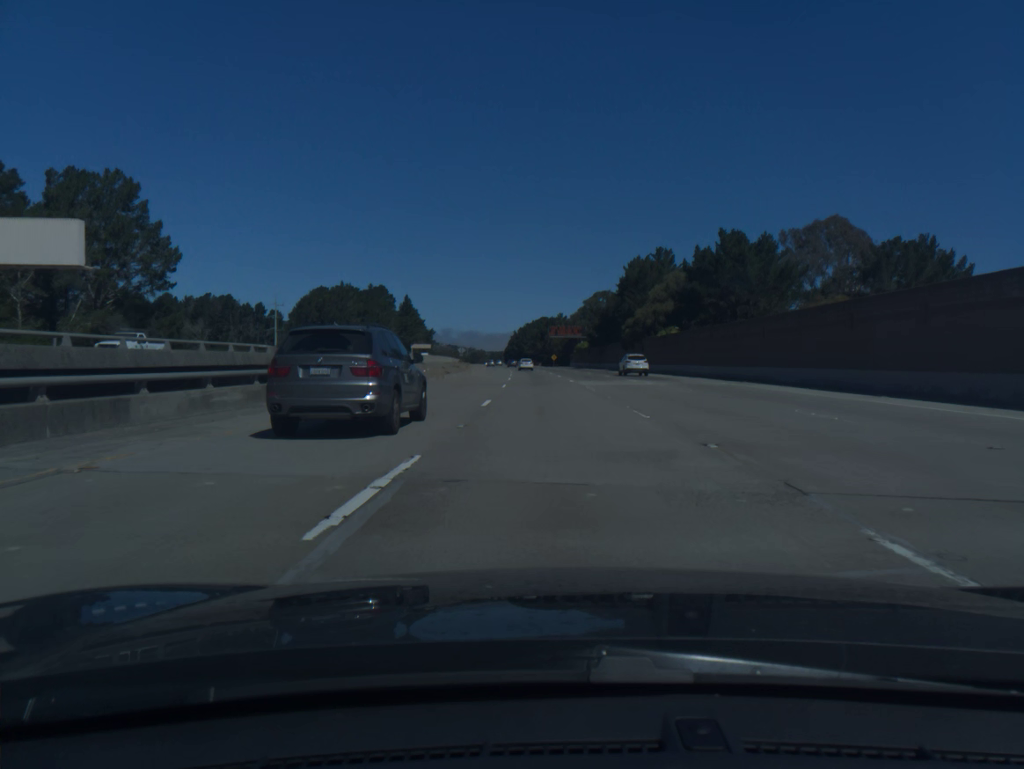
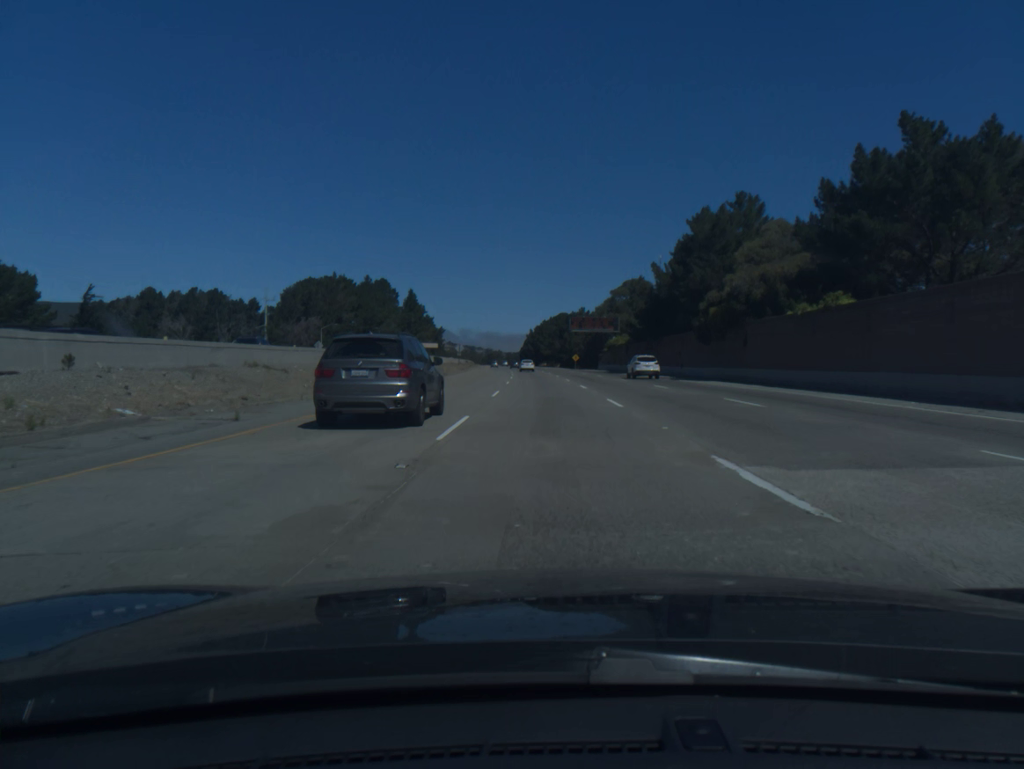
(-0.4, +37.8) m; -1°
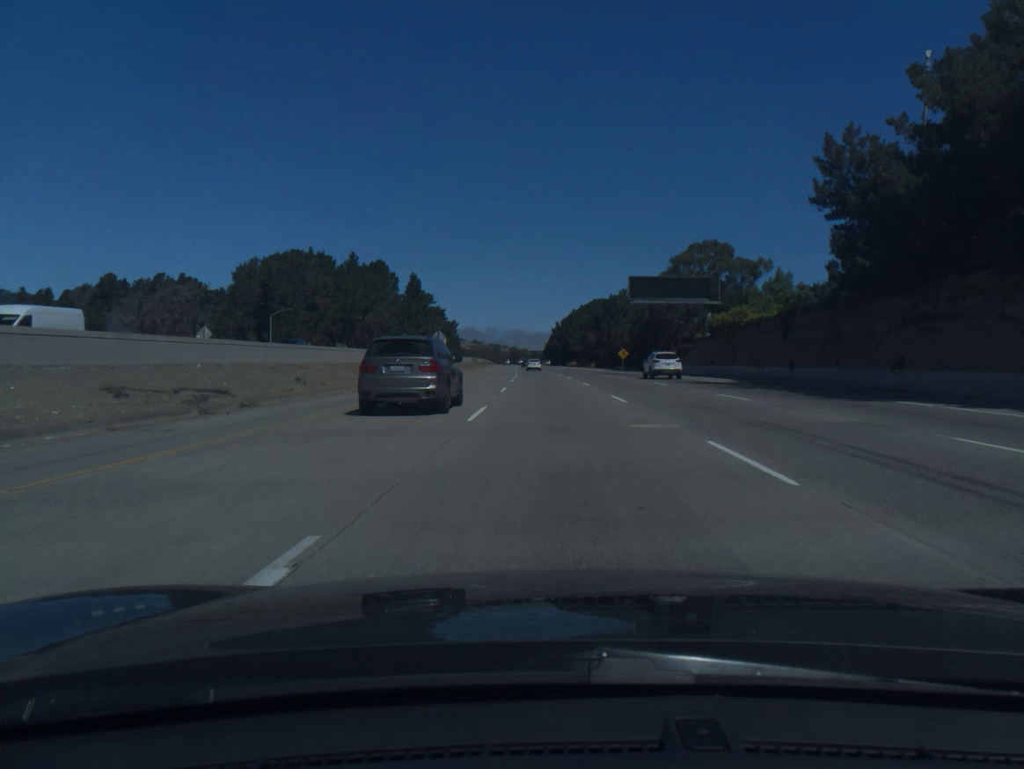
(-1.0, +56.7) m; -2°
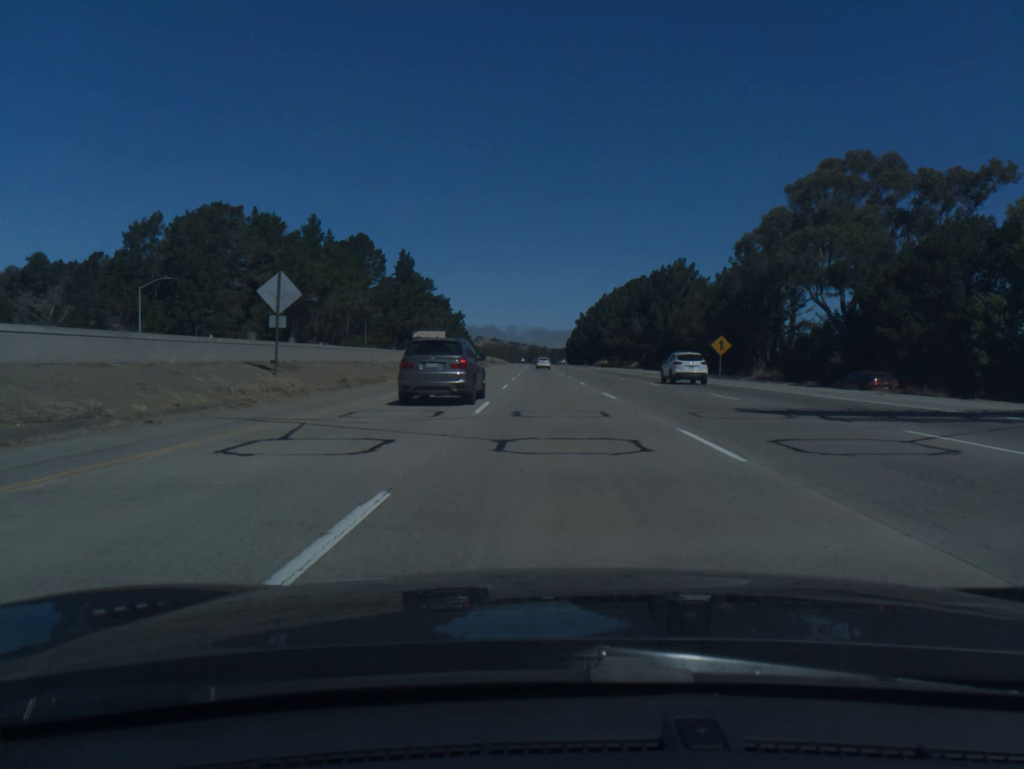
(-0.8, +56.7) m; -1°
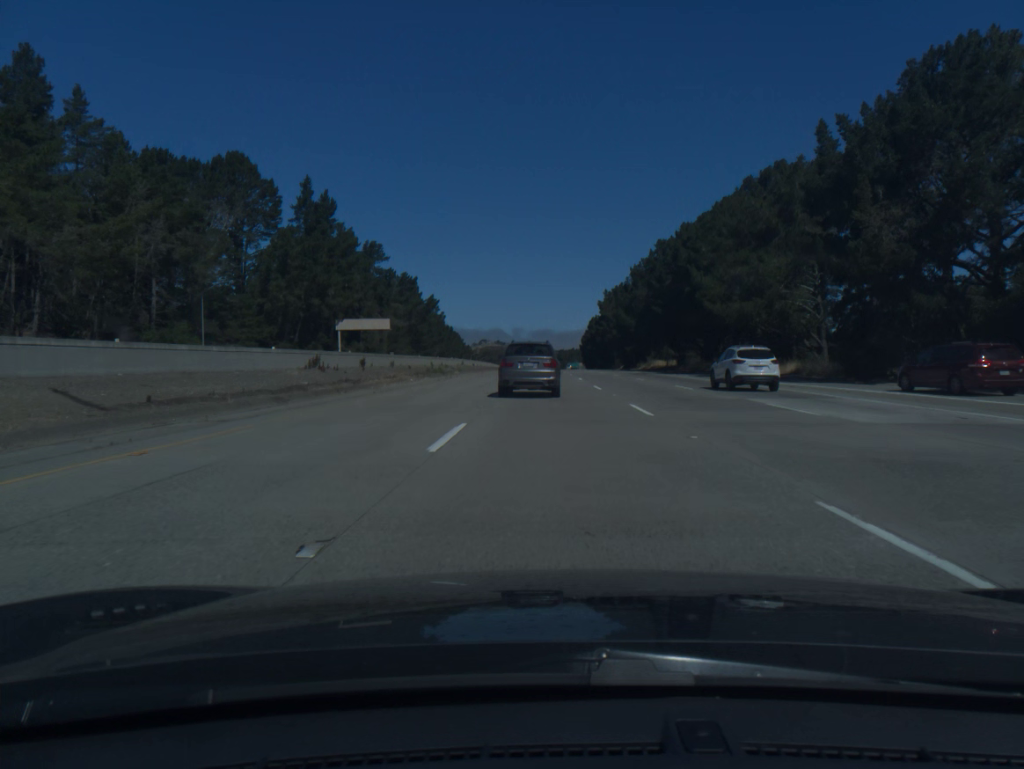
(-1.0, +94.9) m; -1°
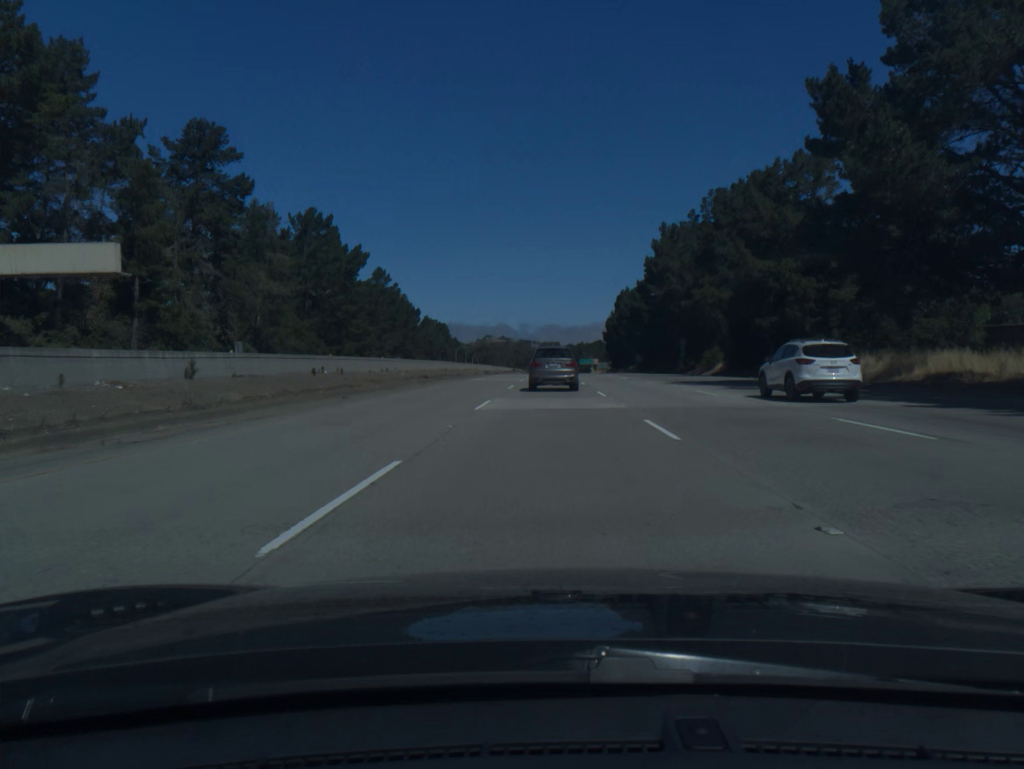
(-0.1, +93.0) m; 0°
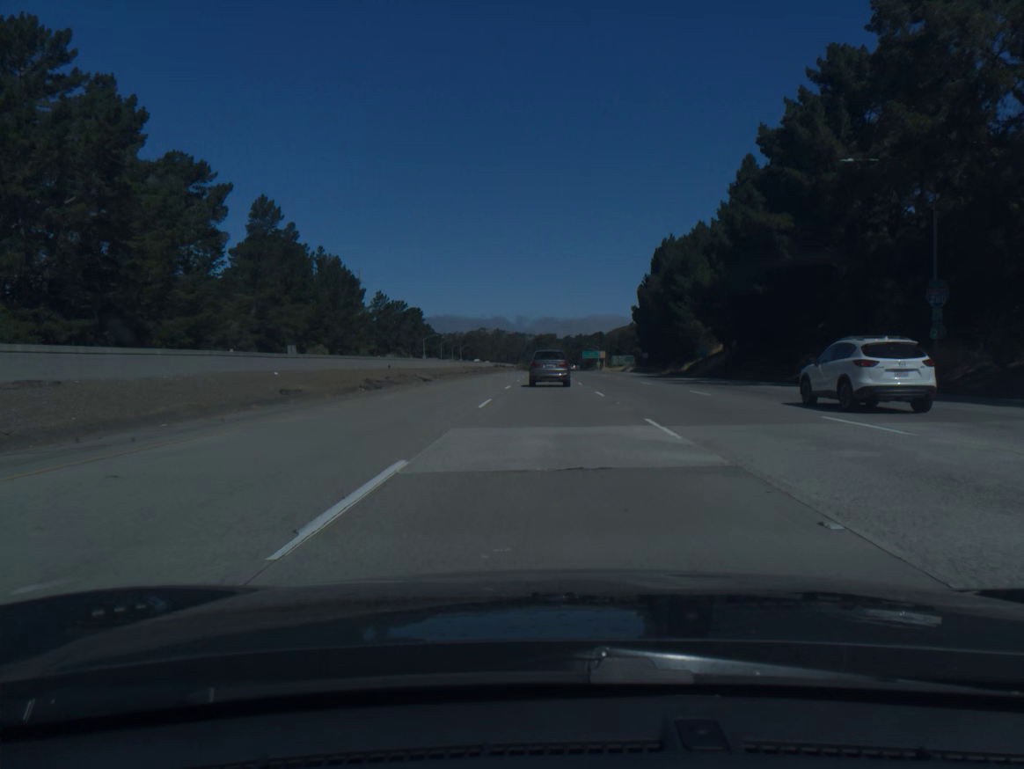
(+0.1, +72.8) m; 0°
